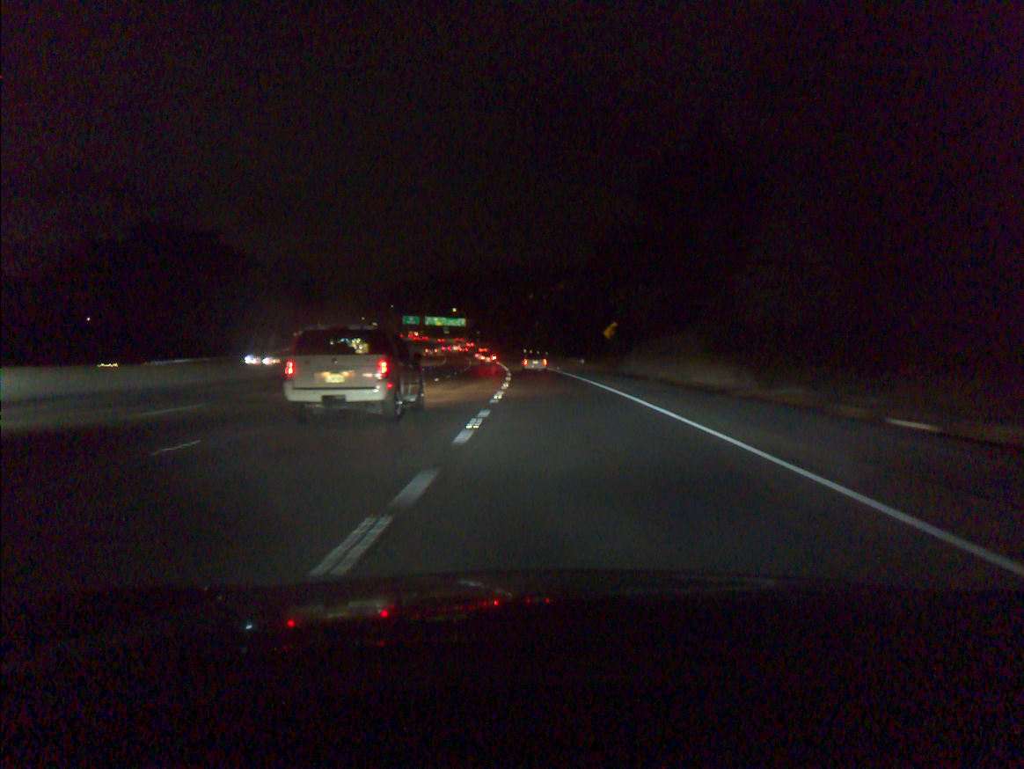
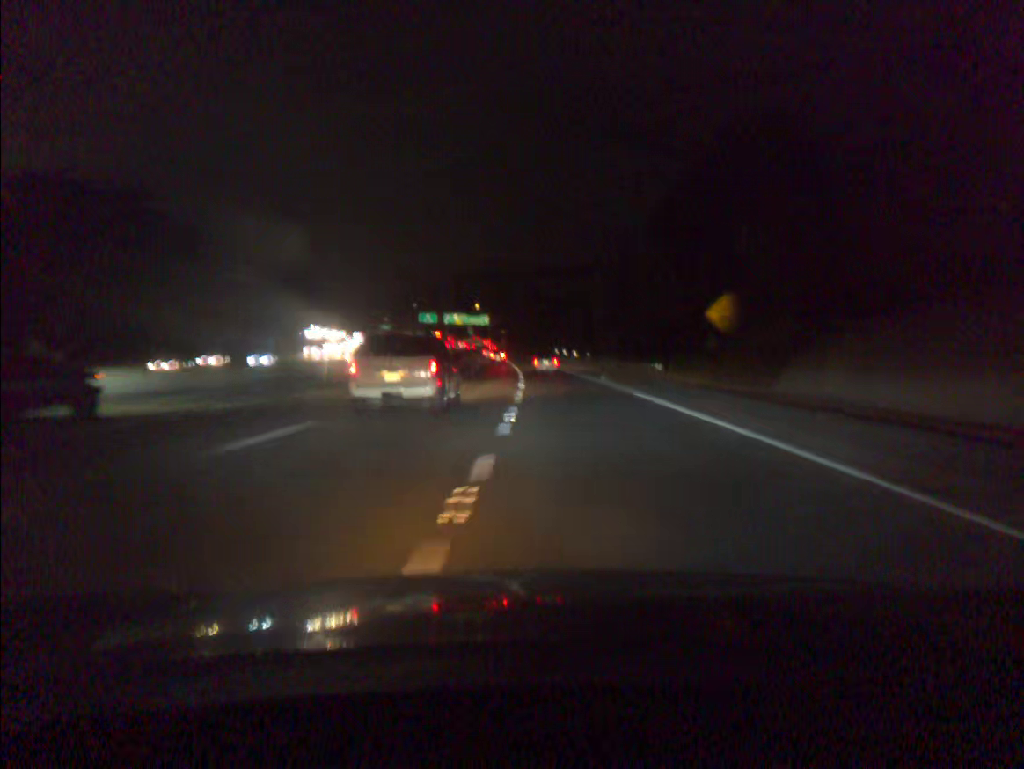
(-0.7, +34.7) m; -2°
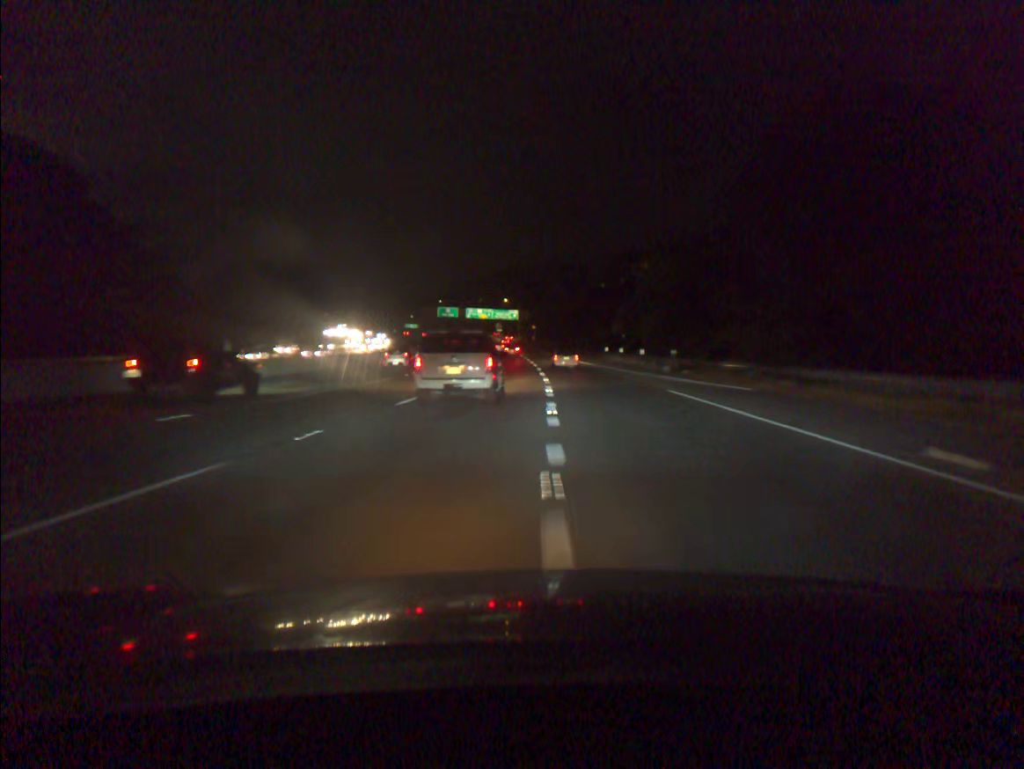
(-0.8, +35.0) m; -3°
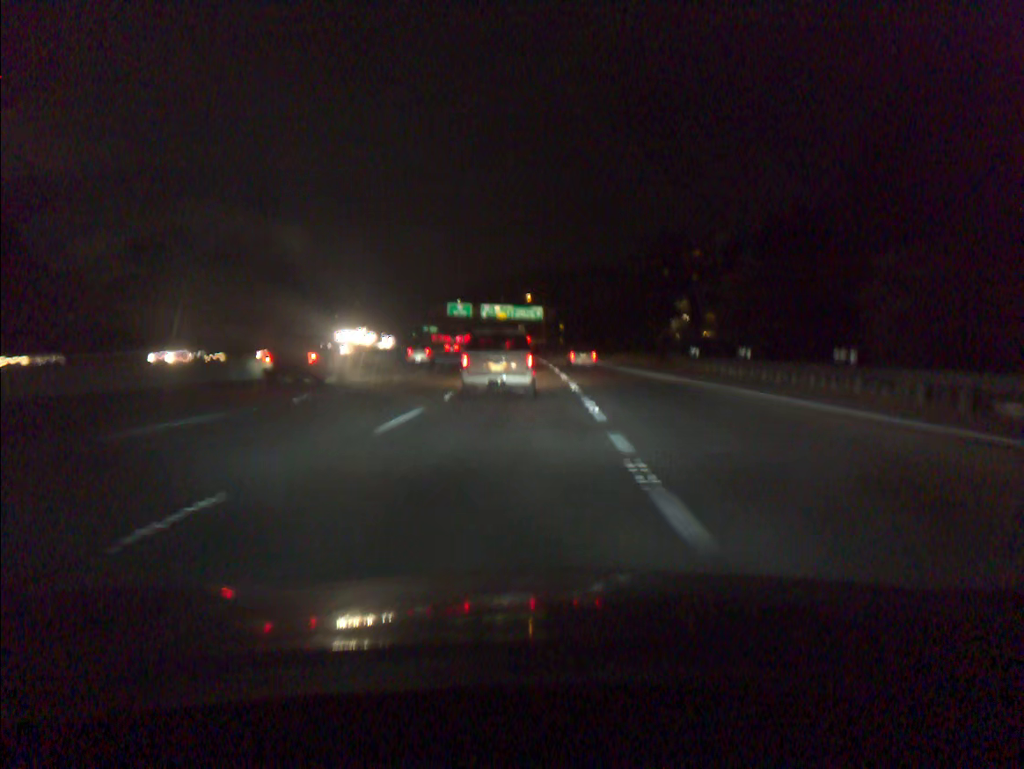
(-0.6, +34.9) m; -2°
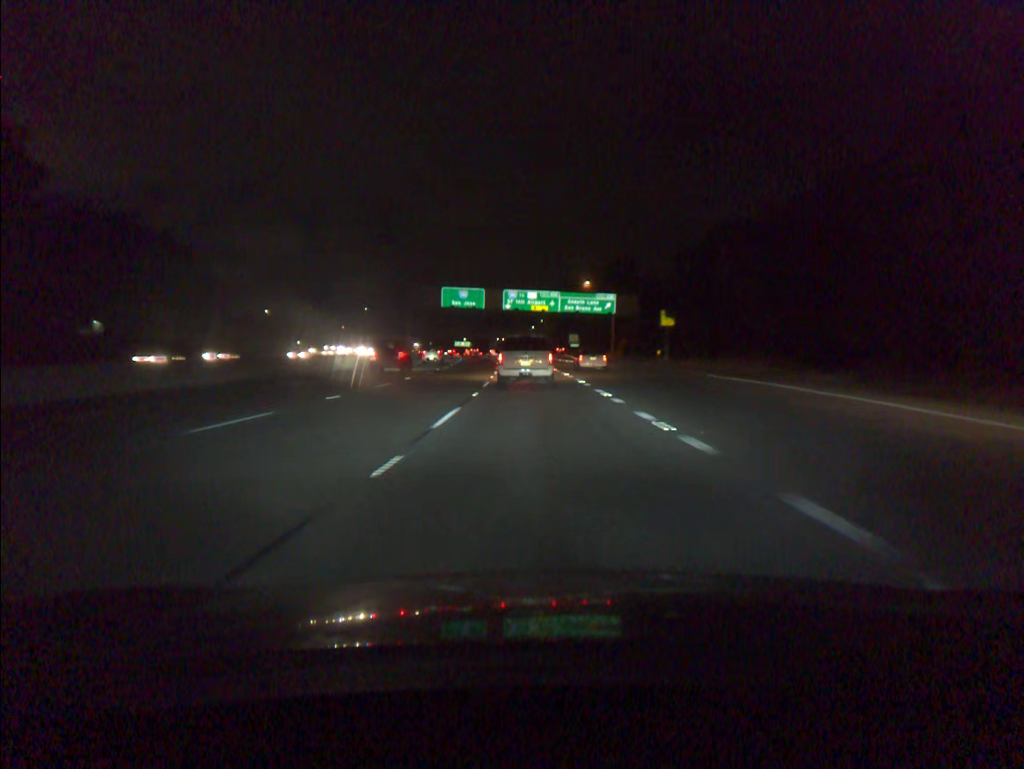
(-2.7, +85.4) m; -4°
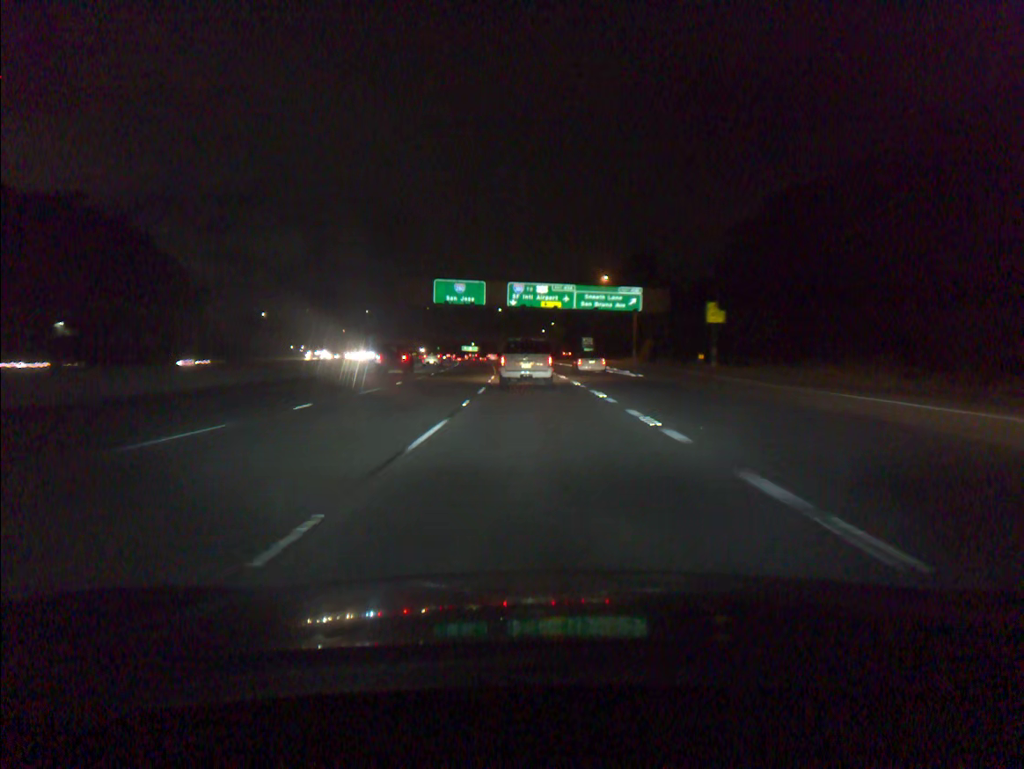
(-0.1, +16.7) m; -1°
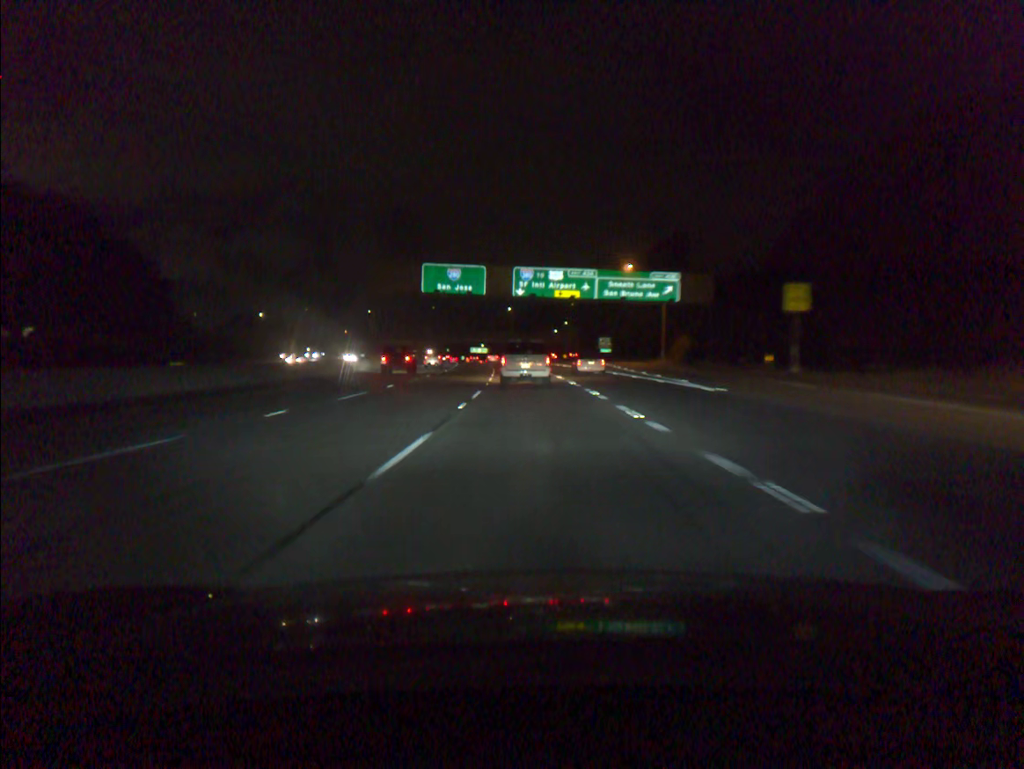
(-0.1, +16.5) m; -1°
